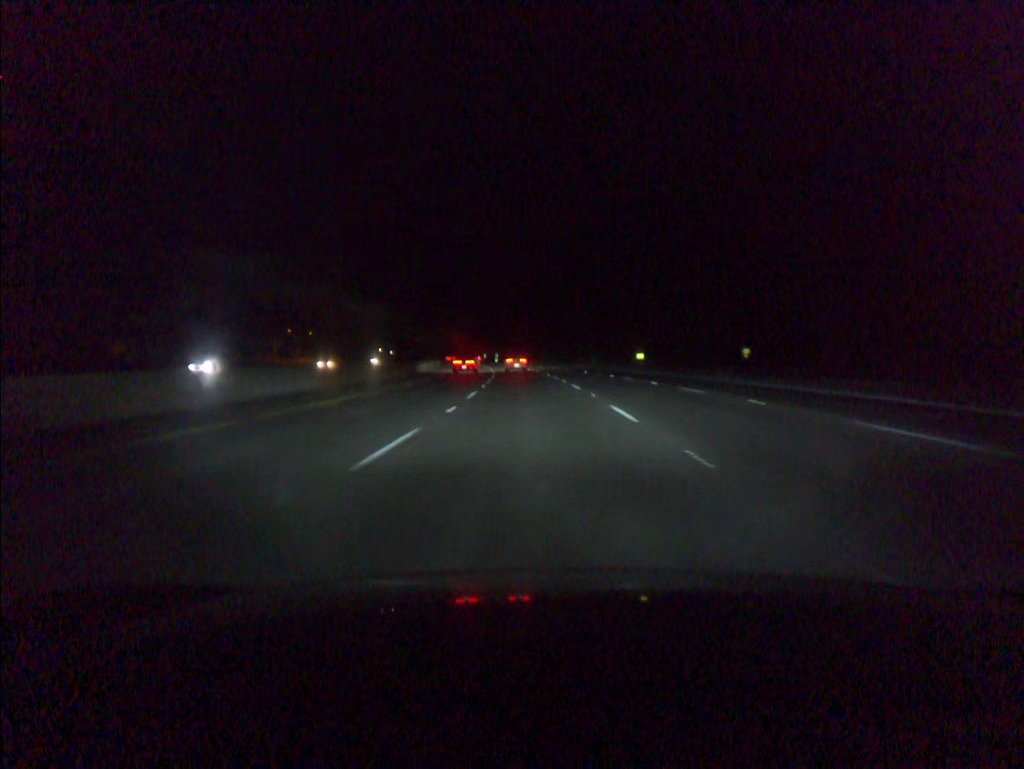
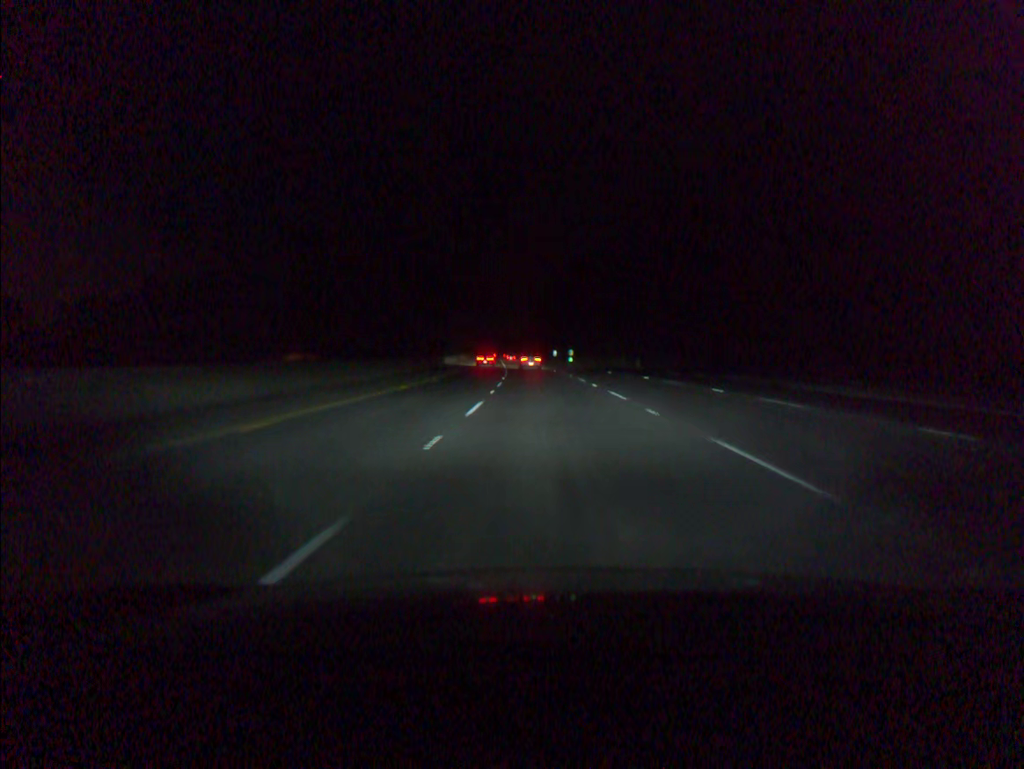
(-4.5, +94.7) m; -6°
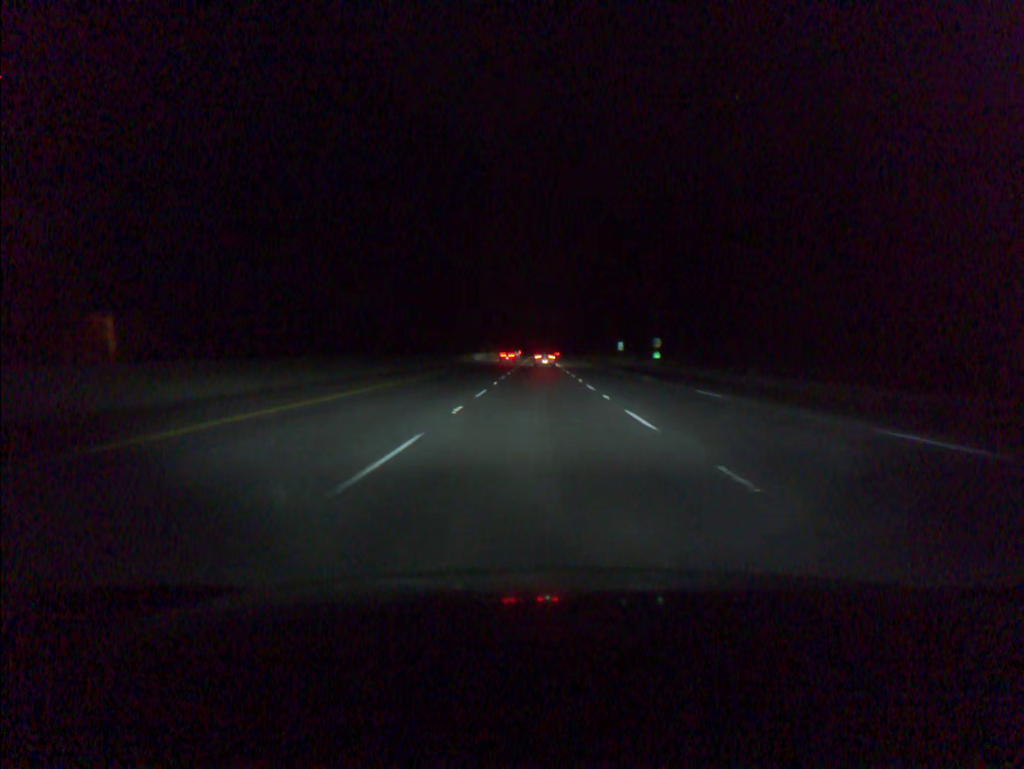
(-2.4, +95.7) m; -3°
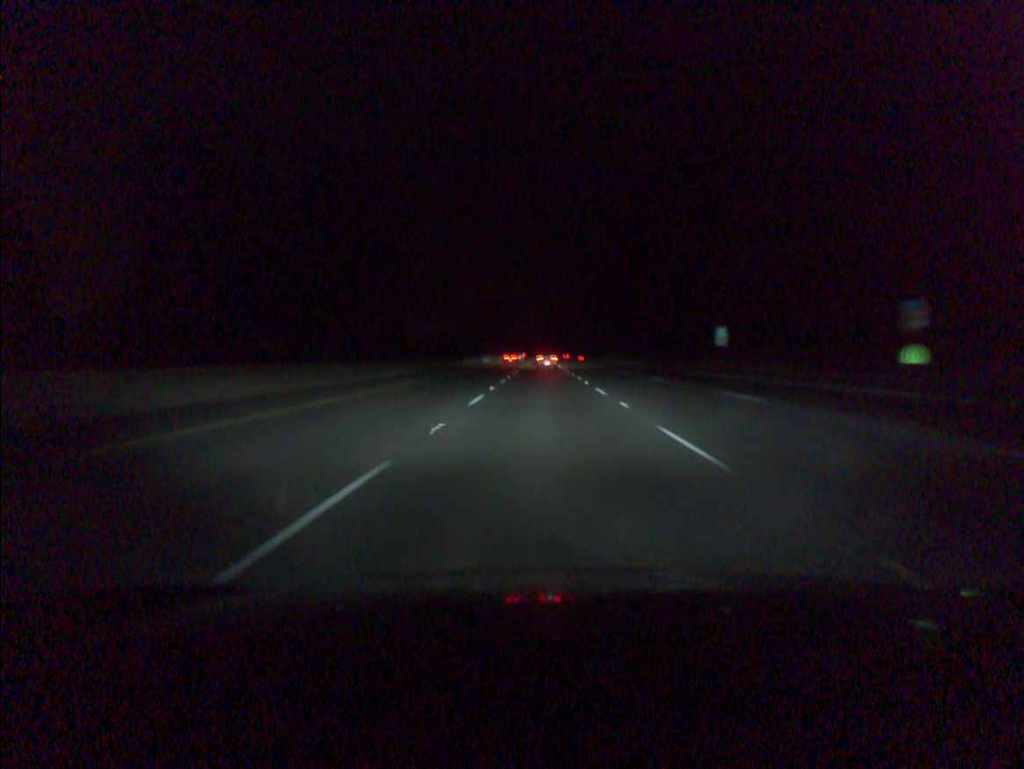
(-0.3, +76.7) m; 0°
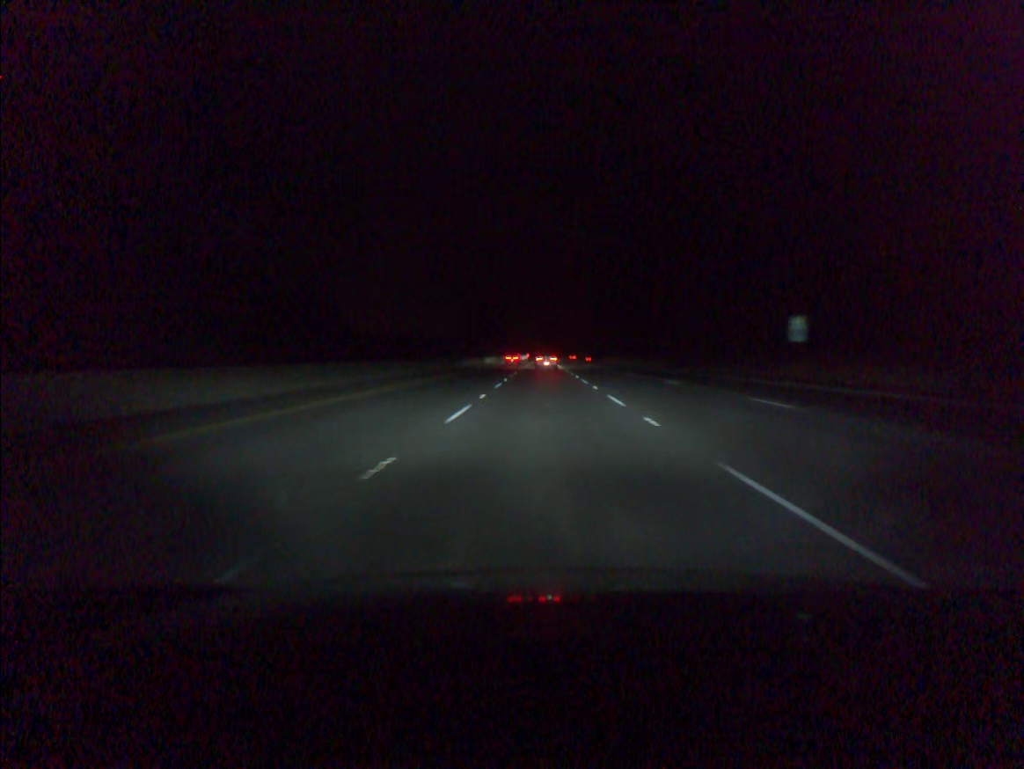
(0.0, +19.1) m; 0°
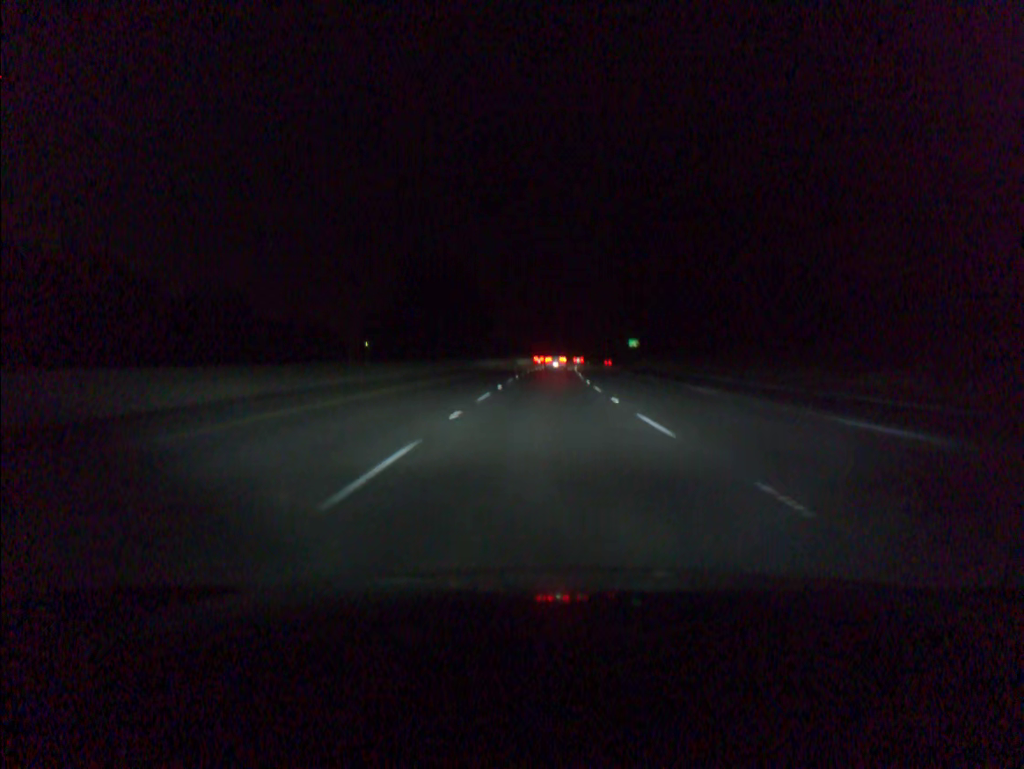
(0.0, +94.5) m; 0°
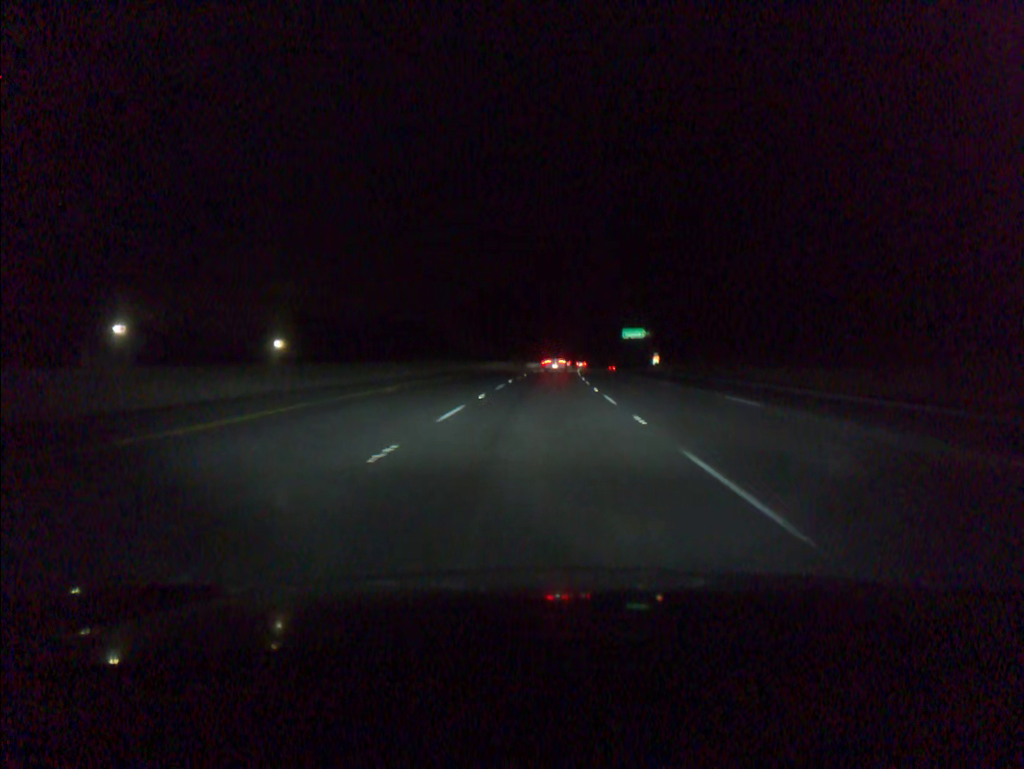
(+2.5, +93.9) m; +3°
